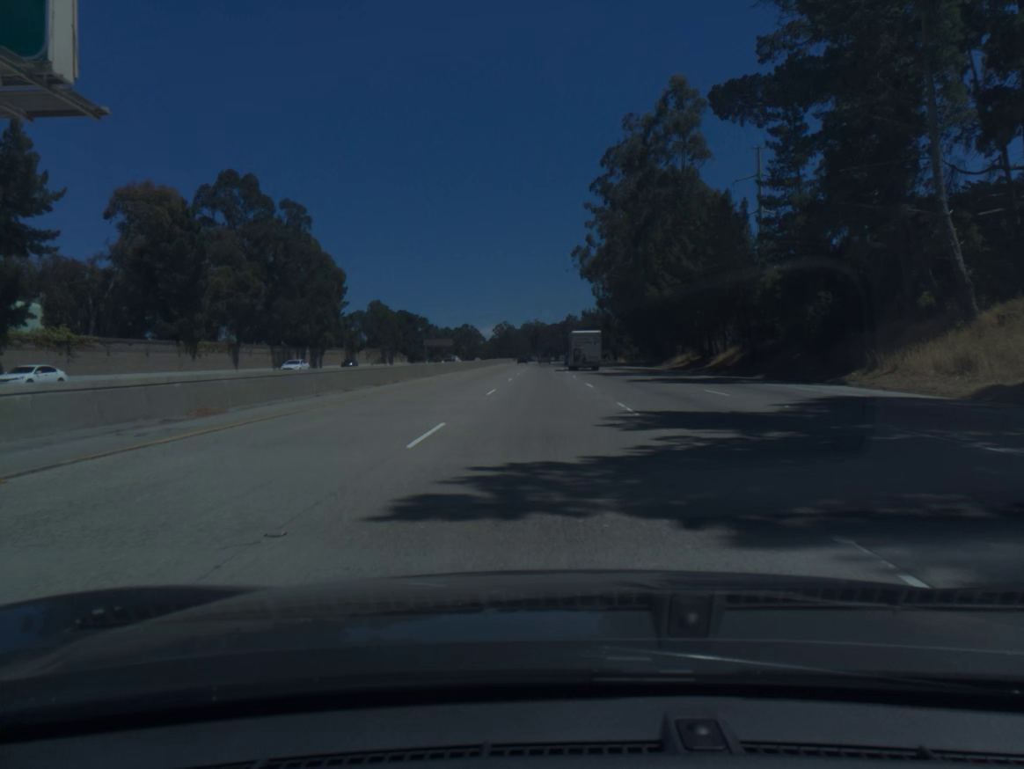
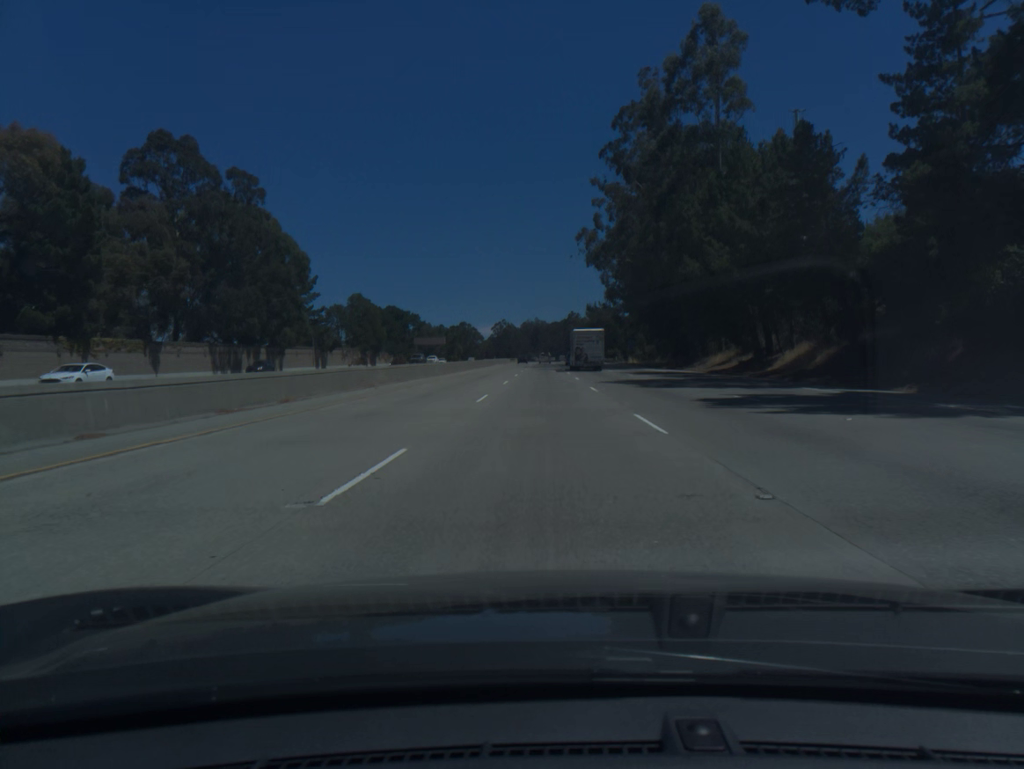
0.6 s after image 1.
(0.0, +18.3) m; 0°
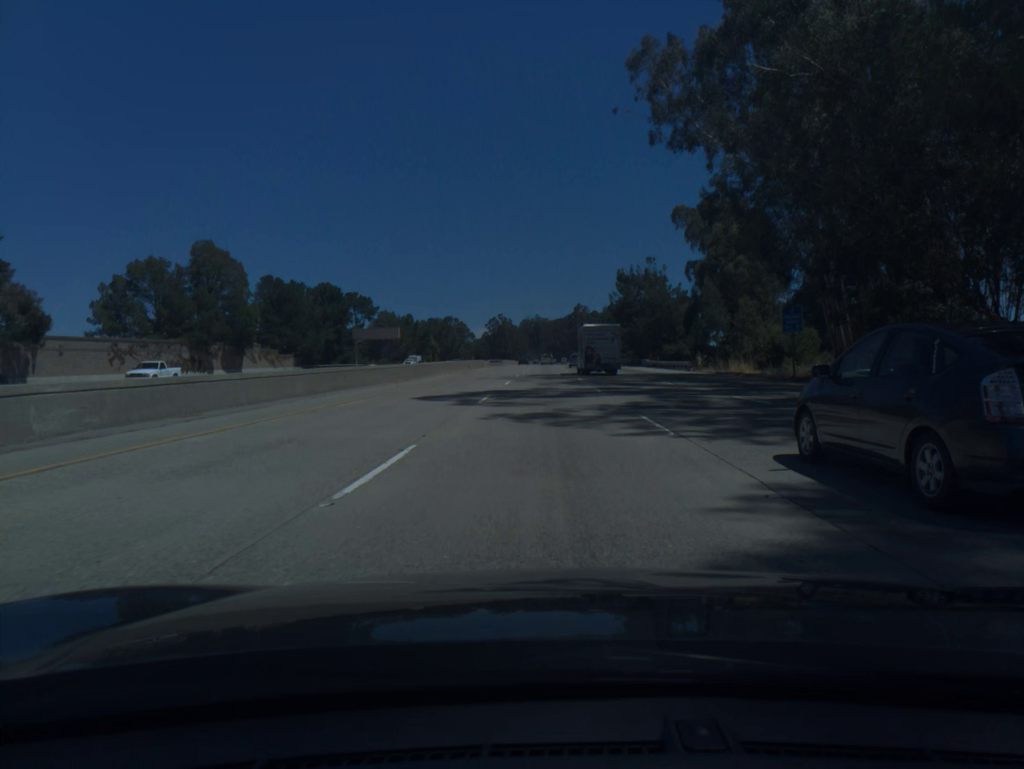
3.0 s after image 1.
(-0.3, +73.2) m; 0°
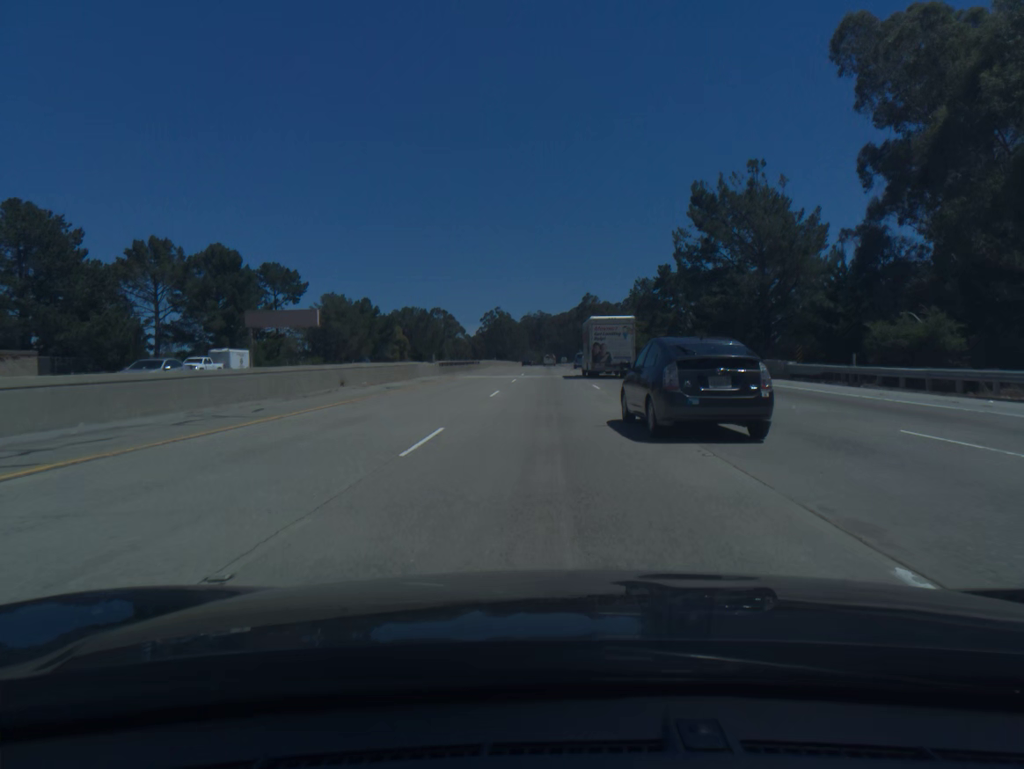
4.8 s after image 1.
(0.0, +55.0) m; 0°
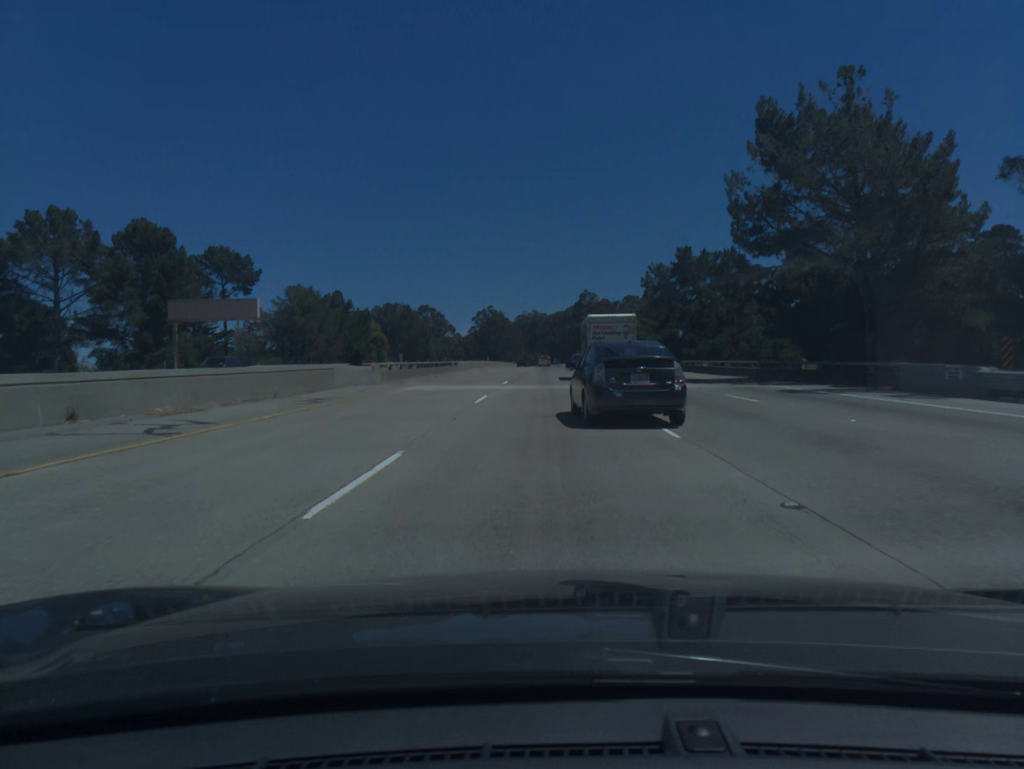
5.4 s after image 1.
(0.0, +18.3) m; 0°
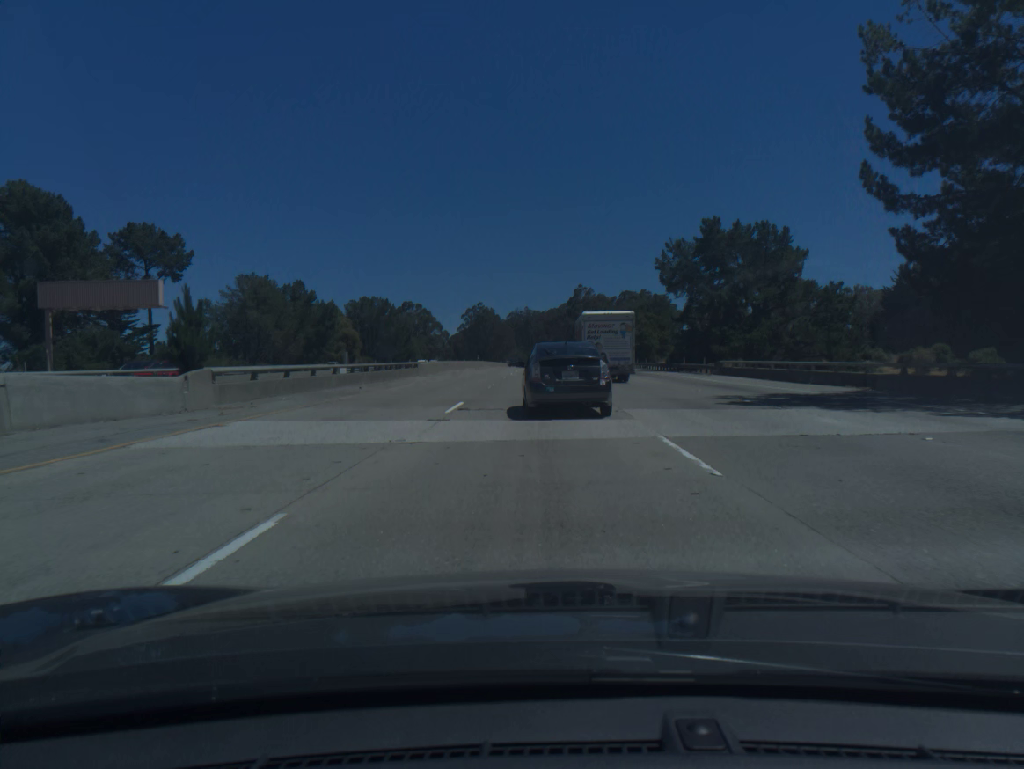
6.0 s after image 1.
(+0.1, +18.4) m; +1°
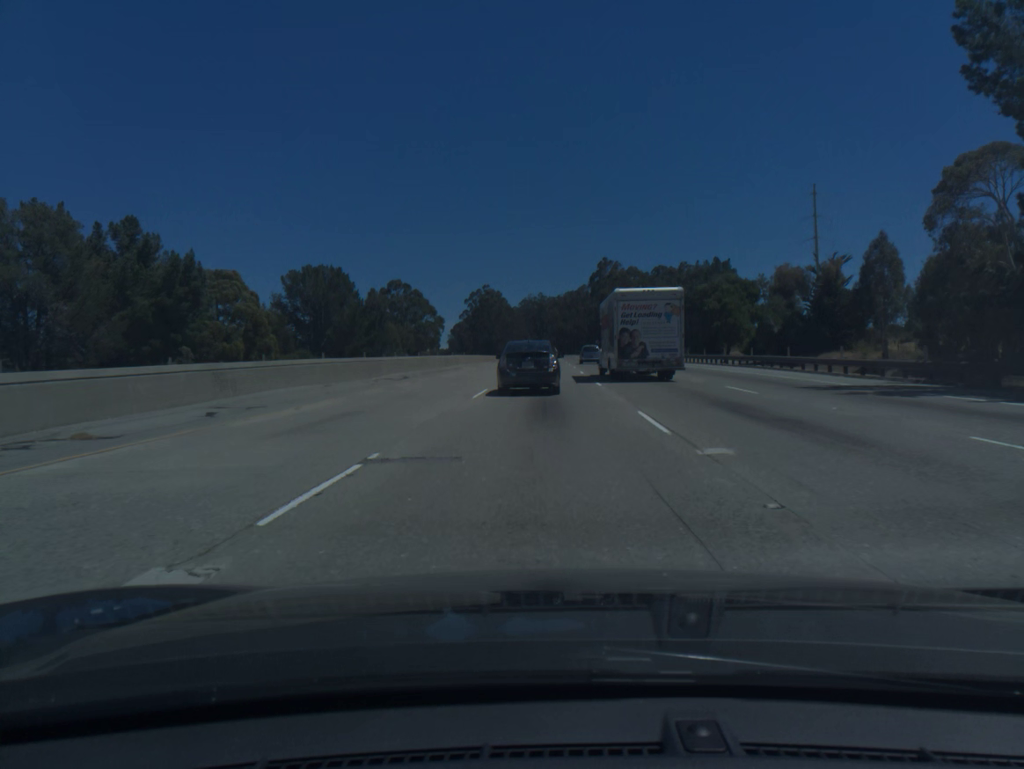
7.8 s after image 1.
(-0.5, +54.9) m; -1°
